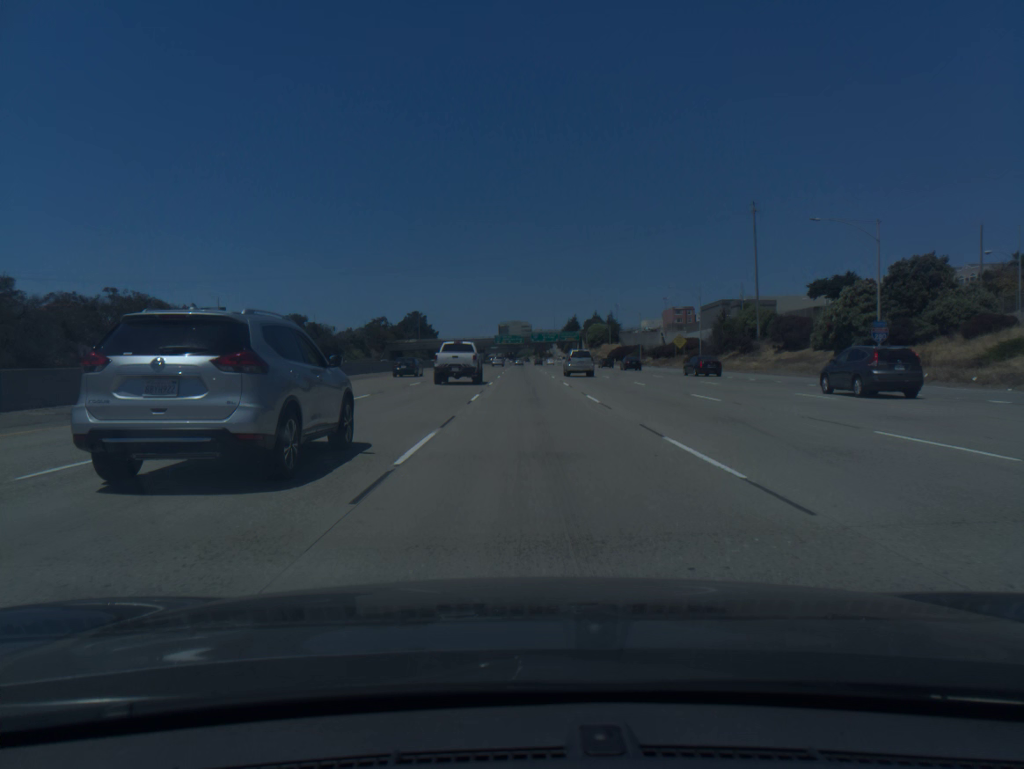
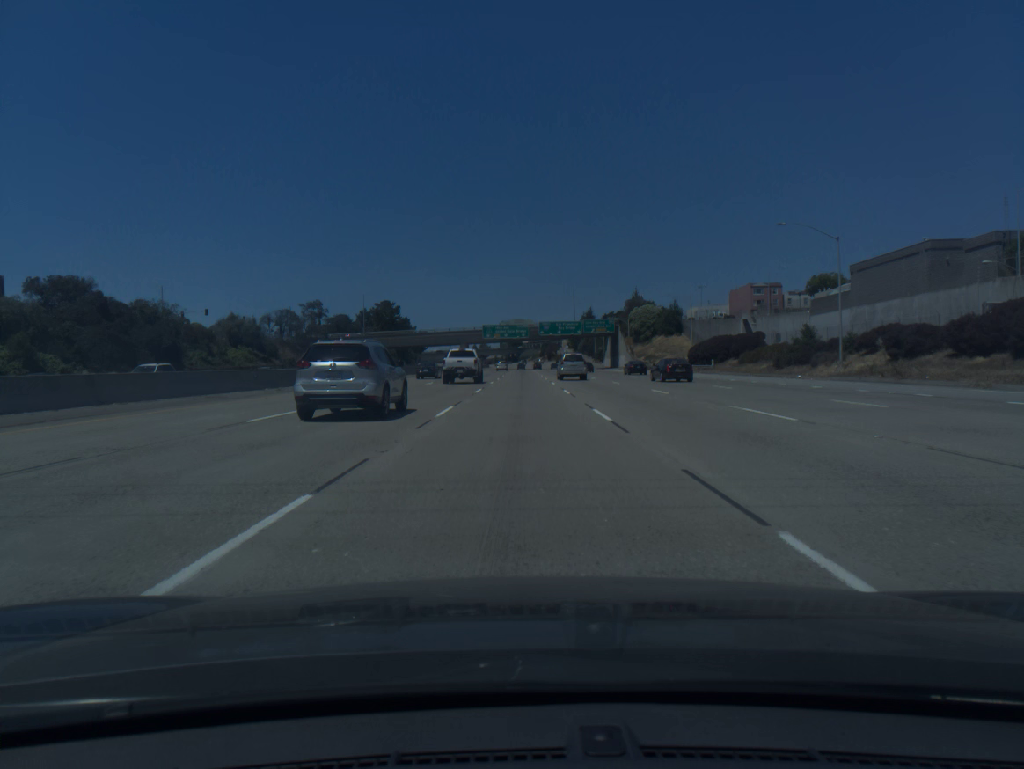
(+0.6, +92.0) m; 0°
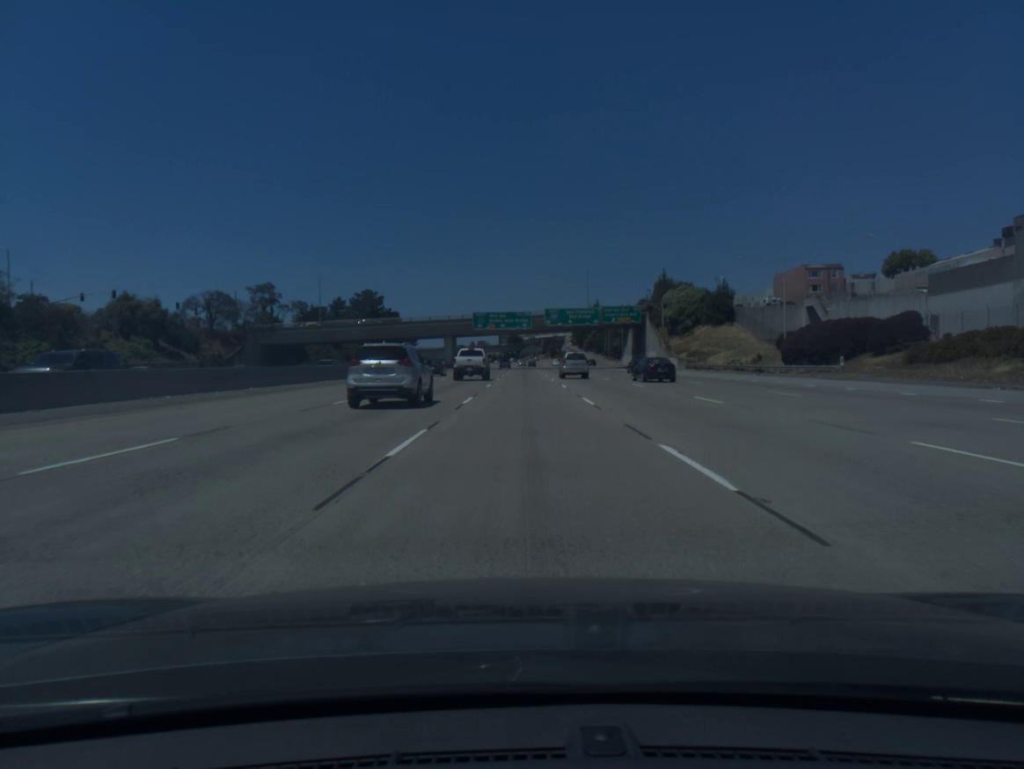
(-0.1, +36.6) m; 0°
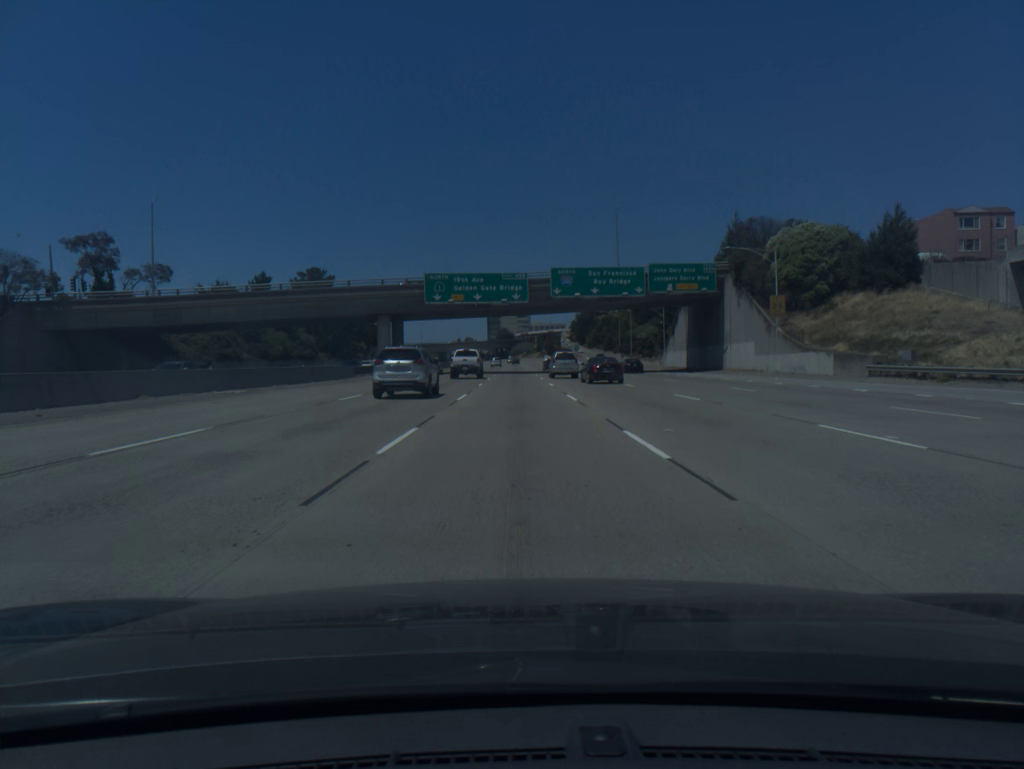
(+0.3, +54.9) m; +1°
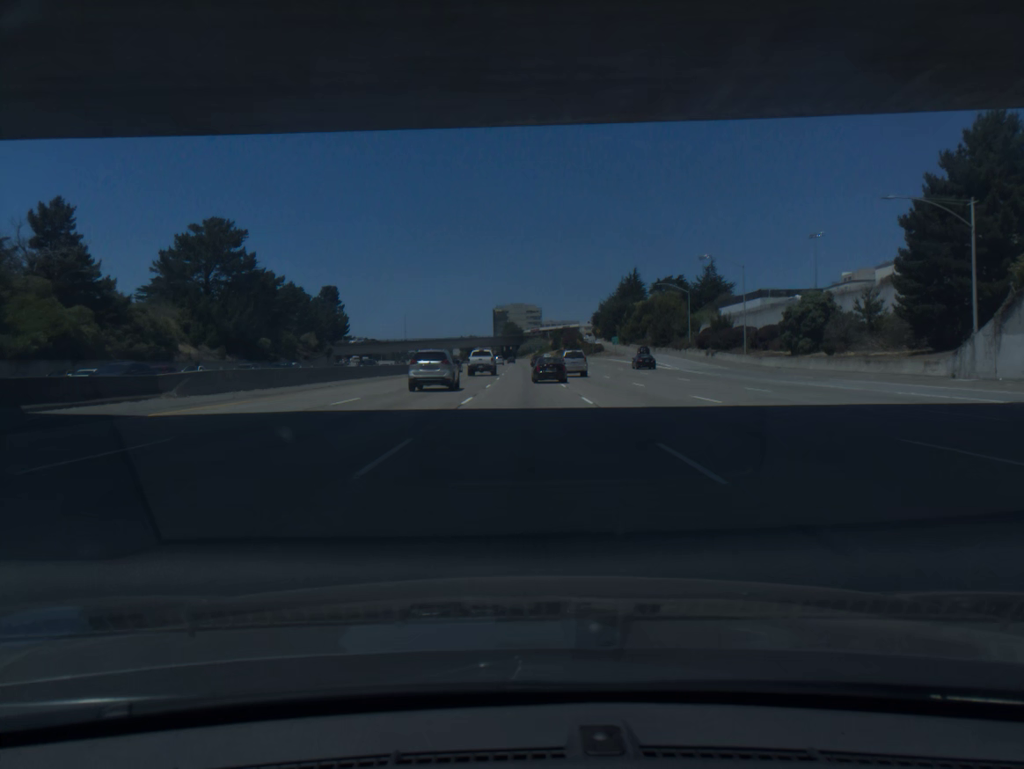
(-0.4, +73.2) m; -1°
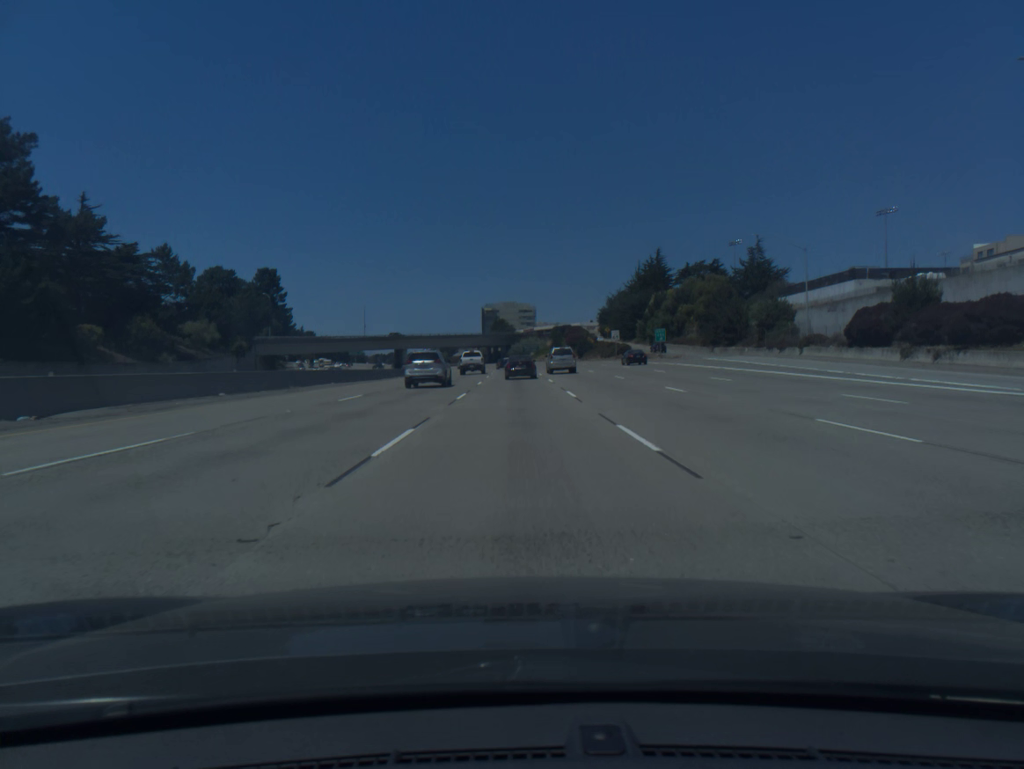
(+0.3, +55.0) m; +1°
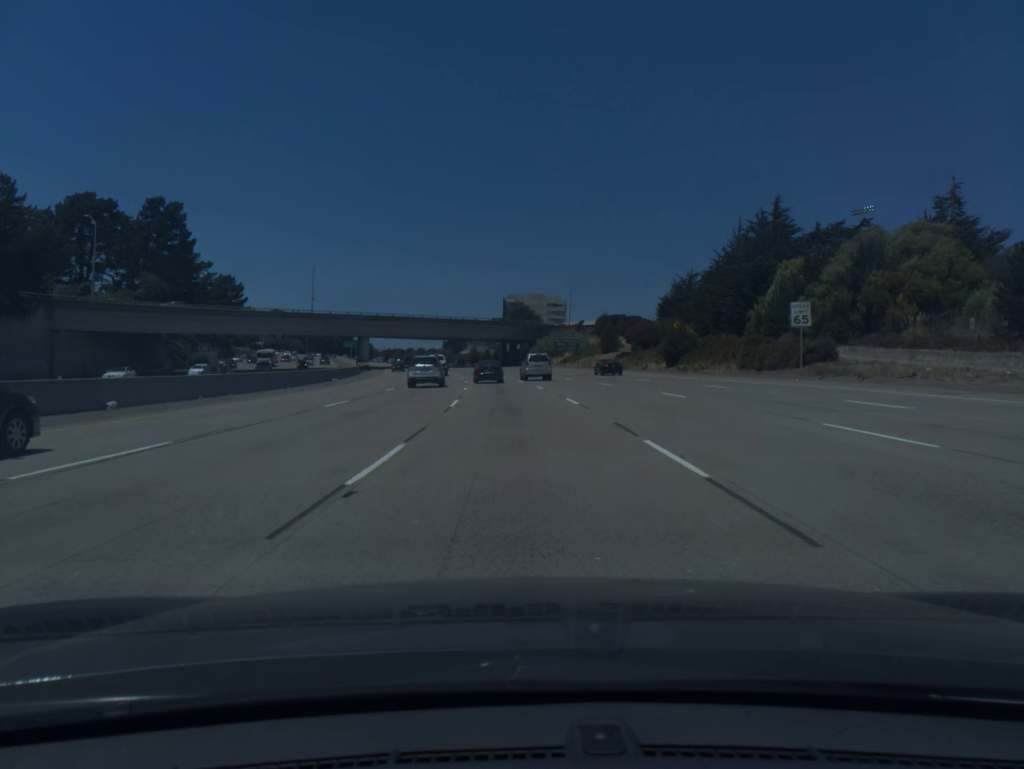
(-0.7, +73.2) m; -2°
